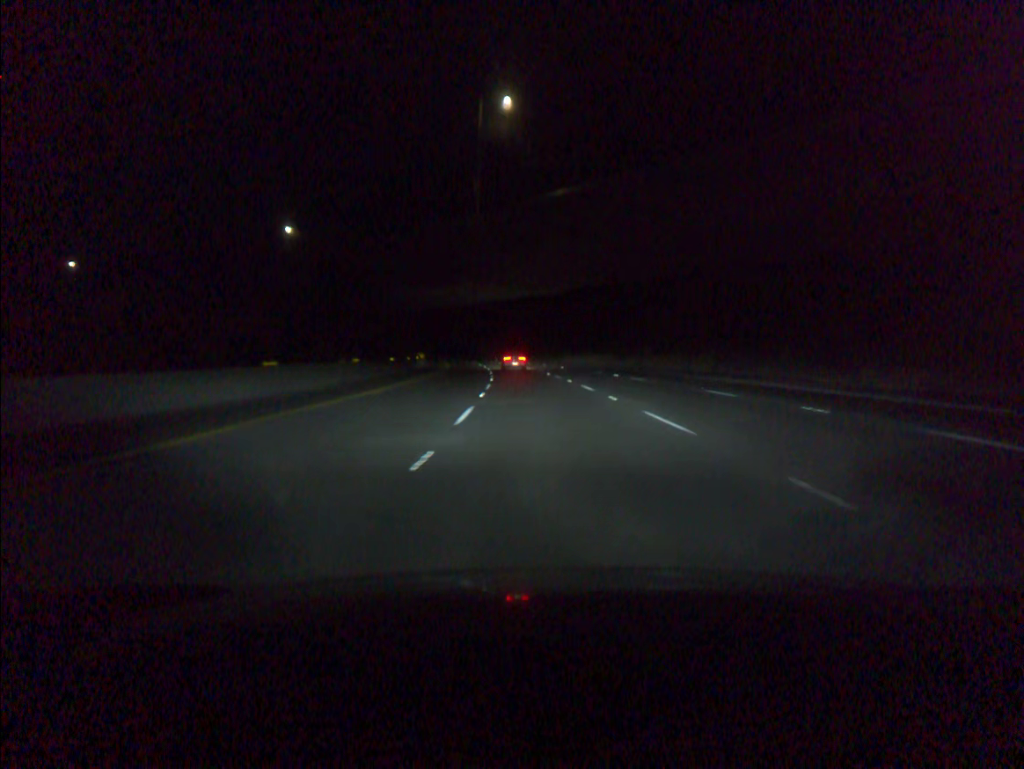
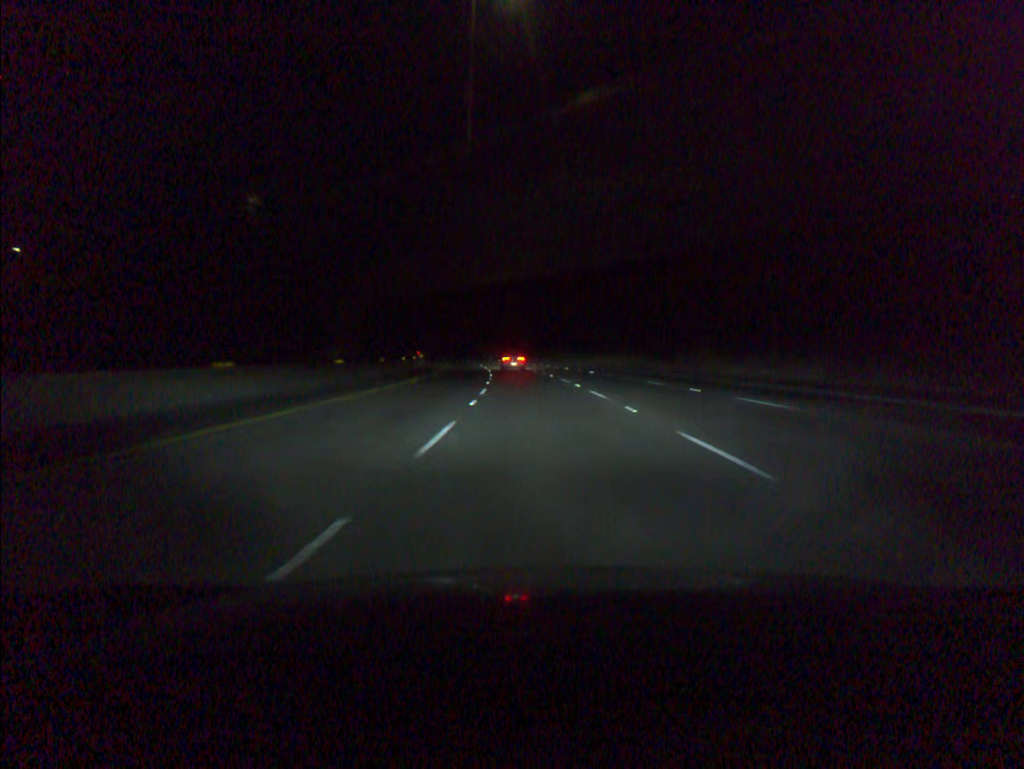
(-0.2, +18.8) m; -1°
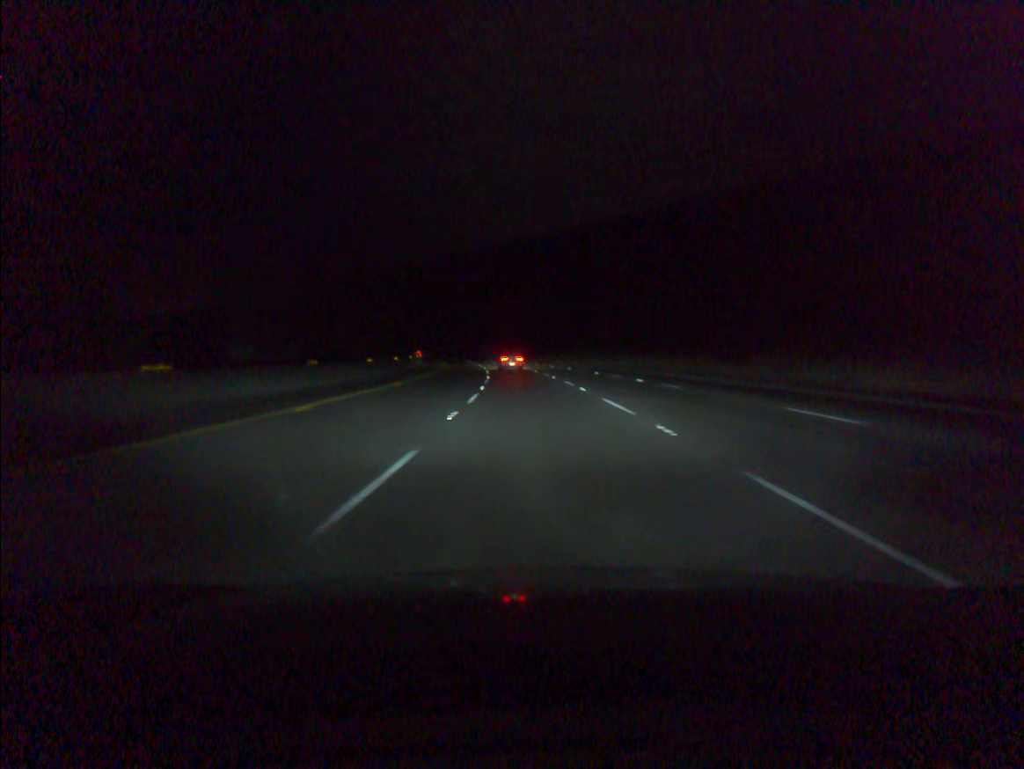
(-0.2, +18.9) m; -1°
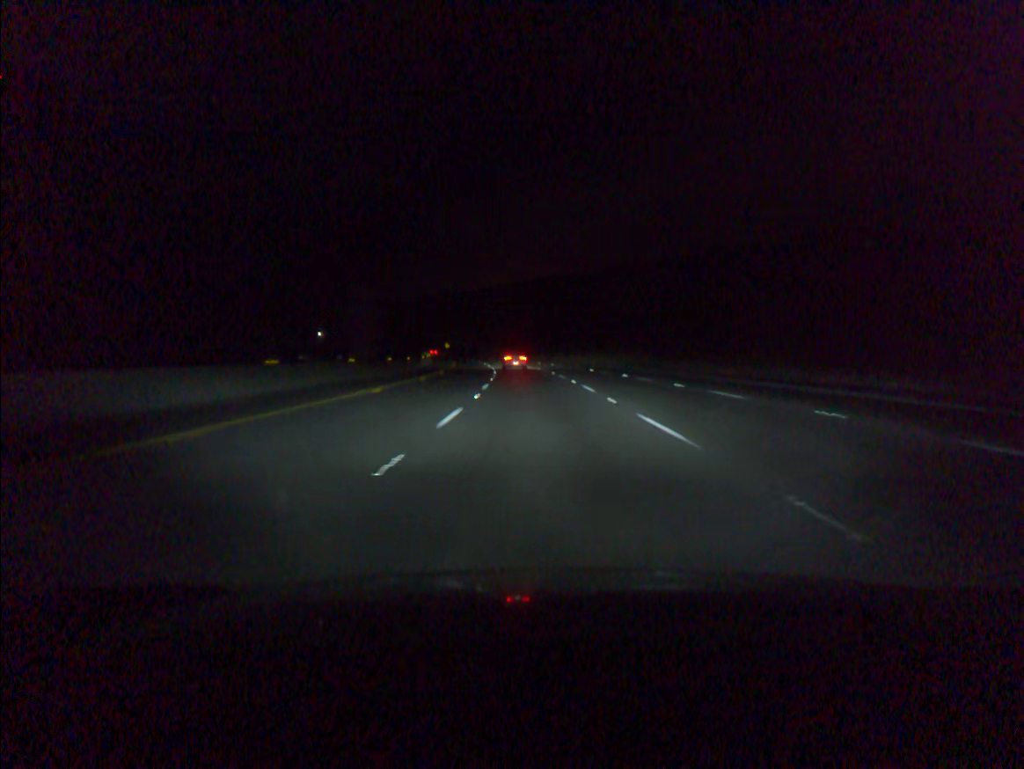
(-5.9, +94.3) m; -7°
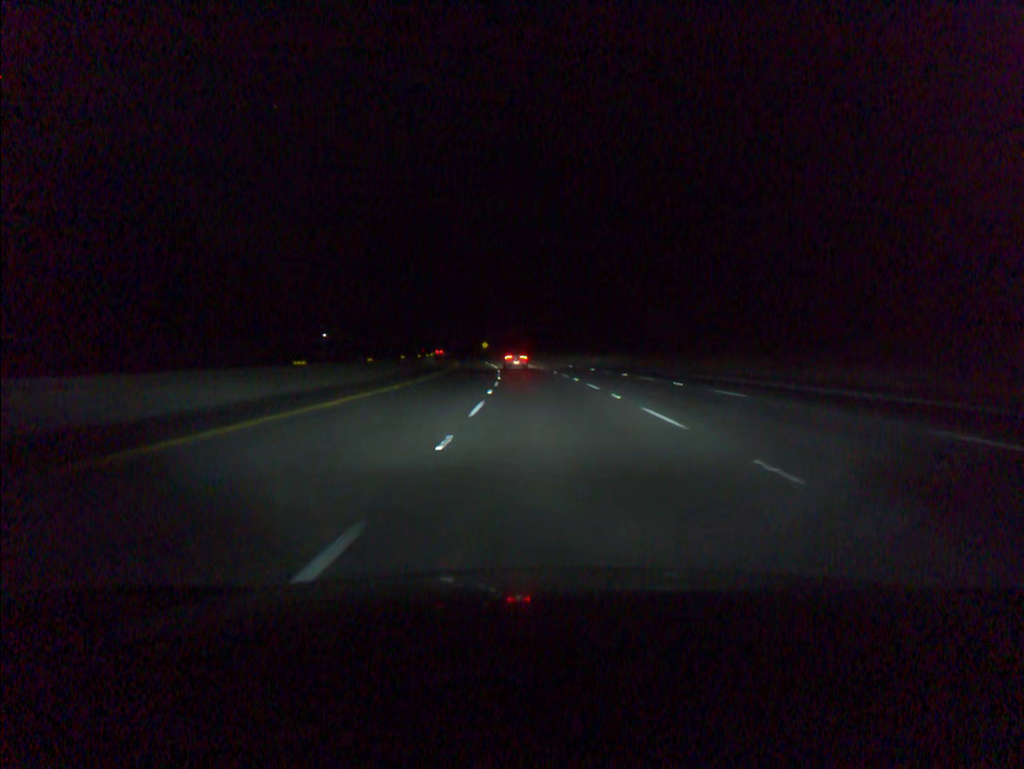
(-1.9, +56.3) m; -4°
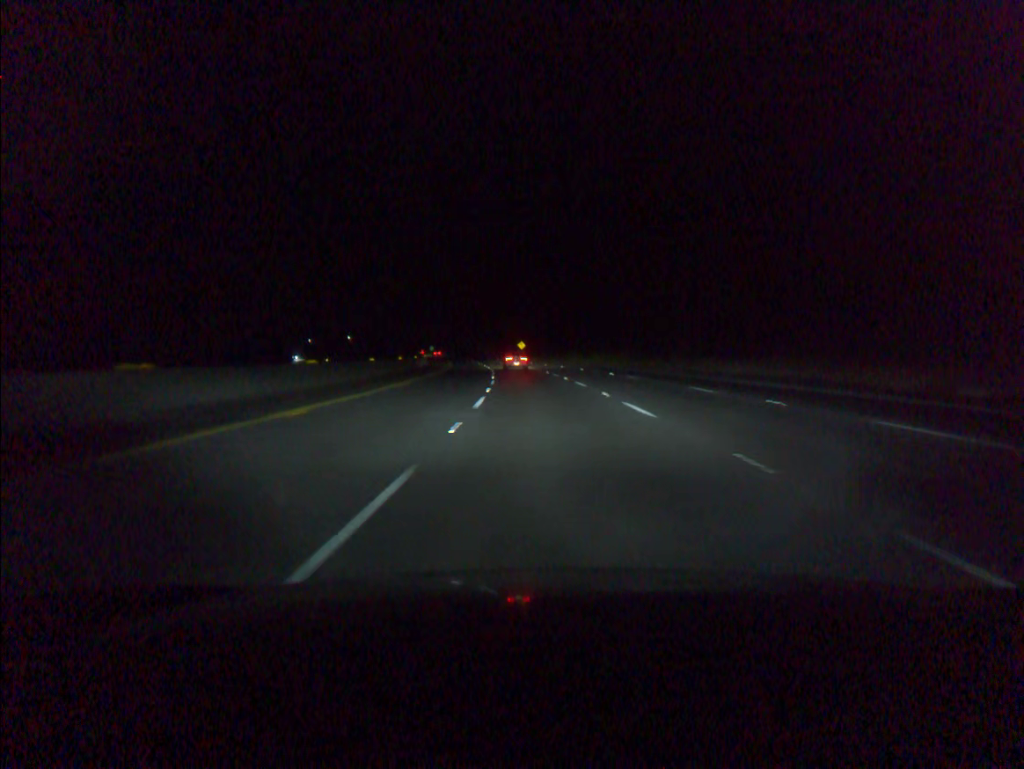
(-1.6, +56.1) m; -3°
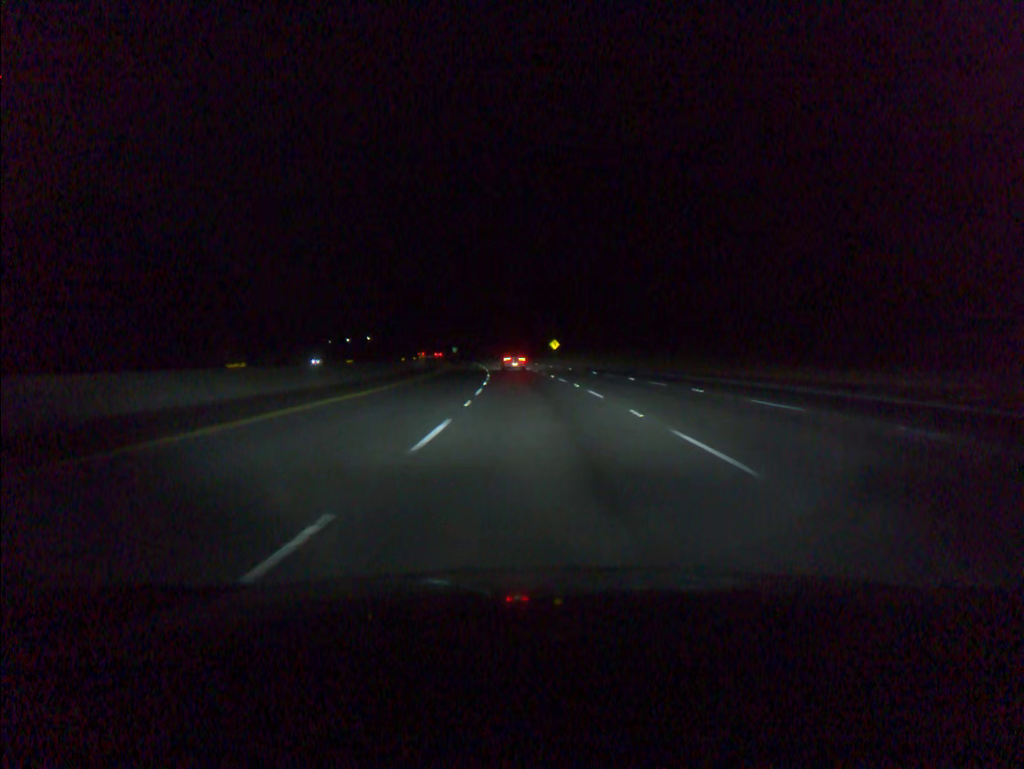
(-0.7, +37.3) m; -2°
